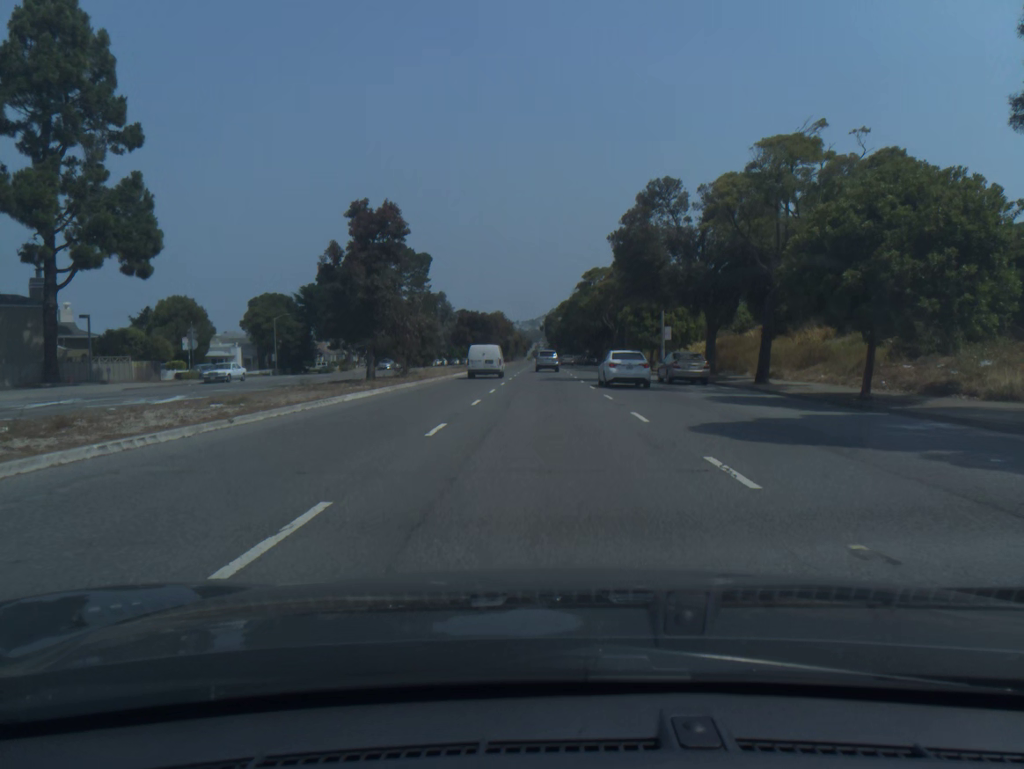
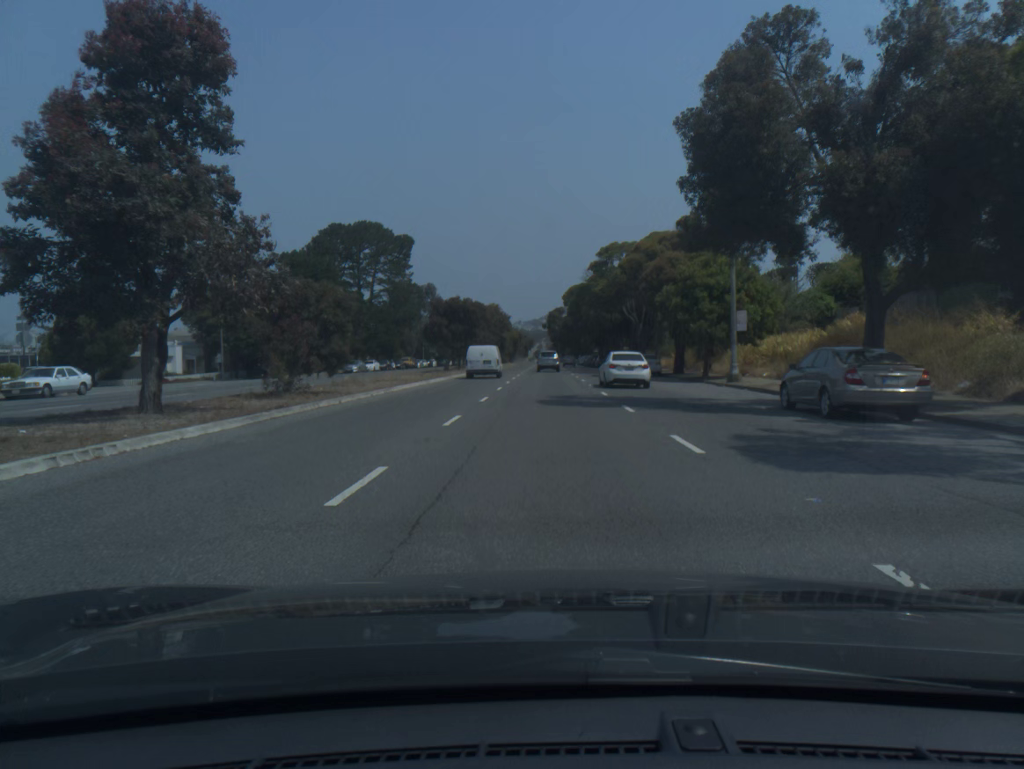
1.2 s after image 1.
(0.0, +19.4) m; 0°
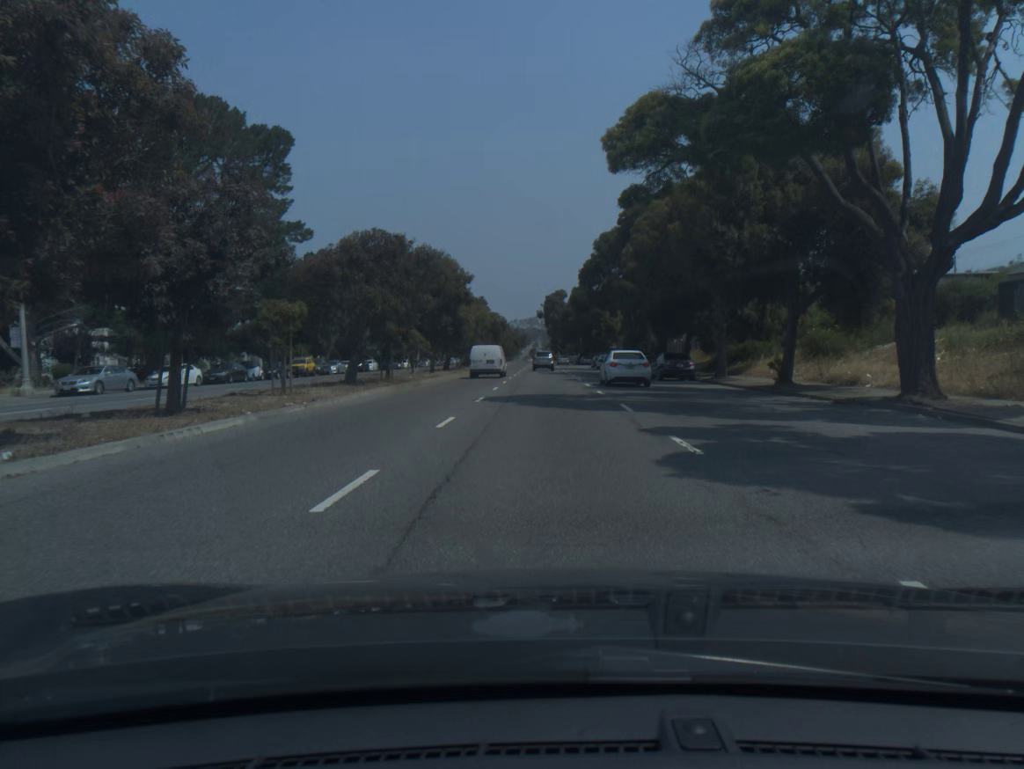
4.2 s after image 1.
(+0.1, +52.0) m; 0°
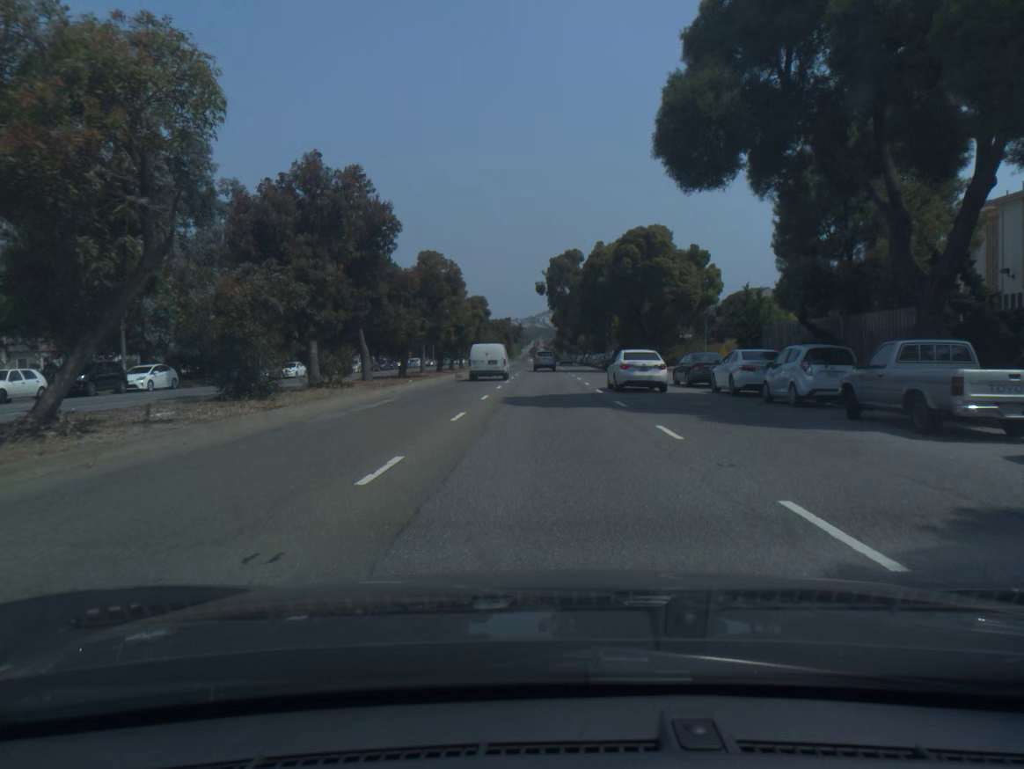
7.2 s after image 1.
(-0.2, +56.7) m; 0°
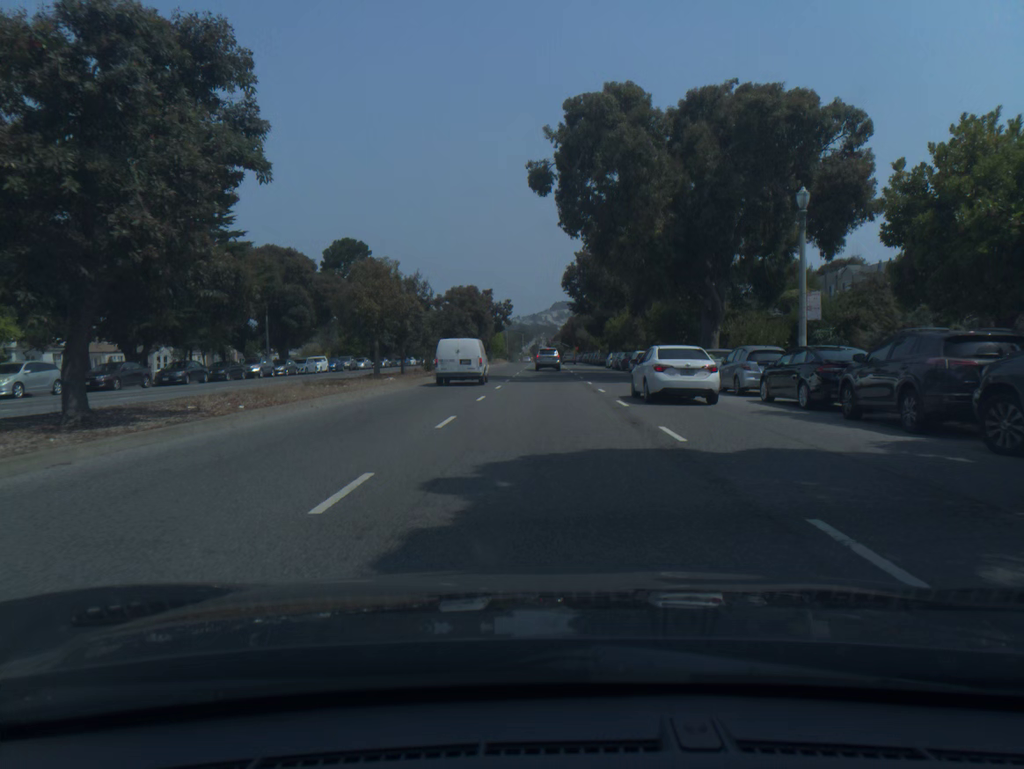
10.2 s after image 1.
(-0.1, +59.6) m; 0°
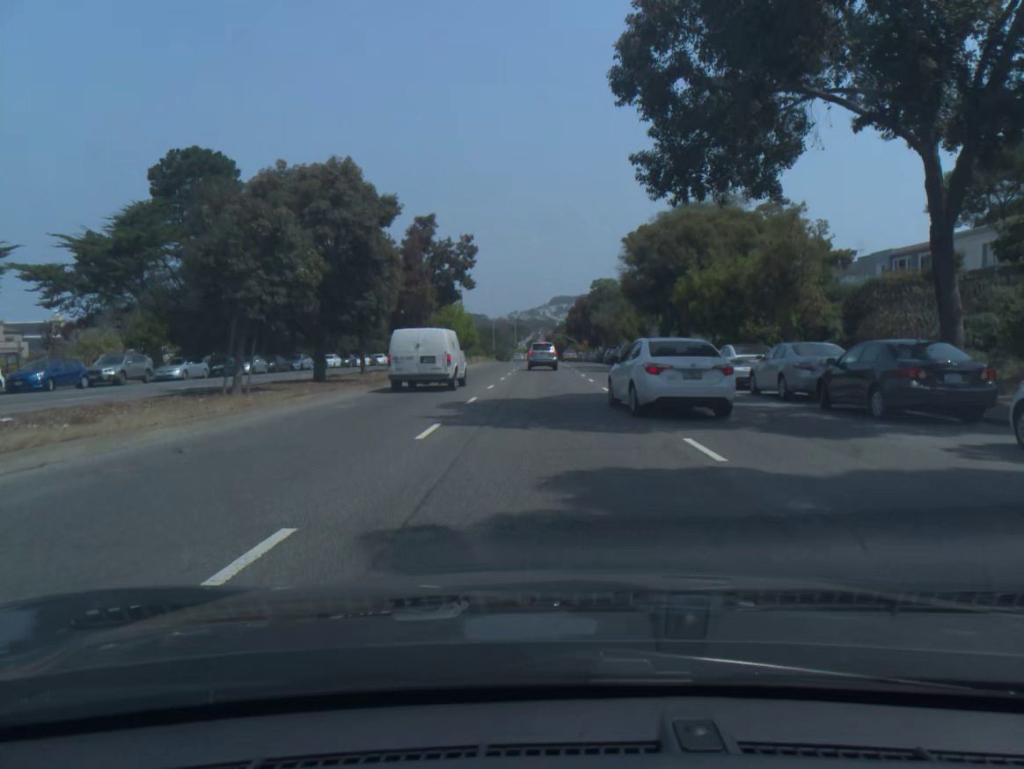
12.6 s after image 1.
(+0.1, +46.2) m; 0°
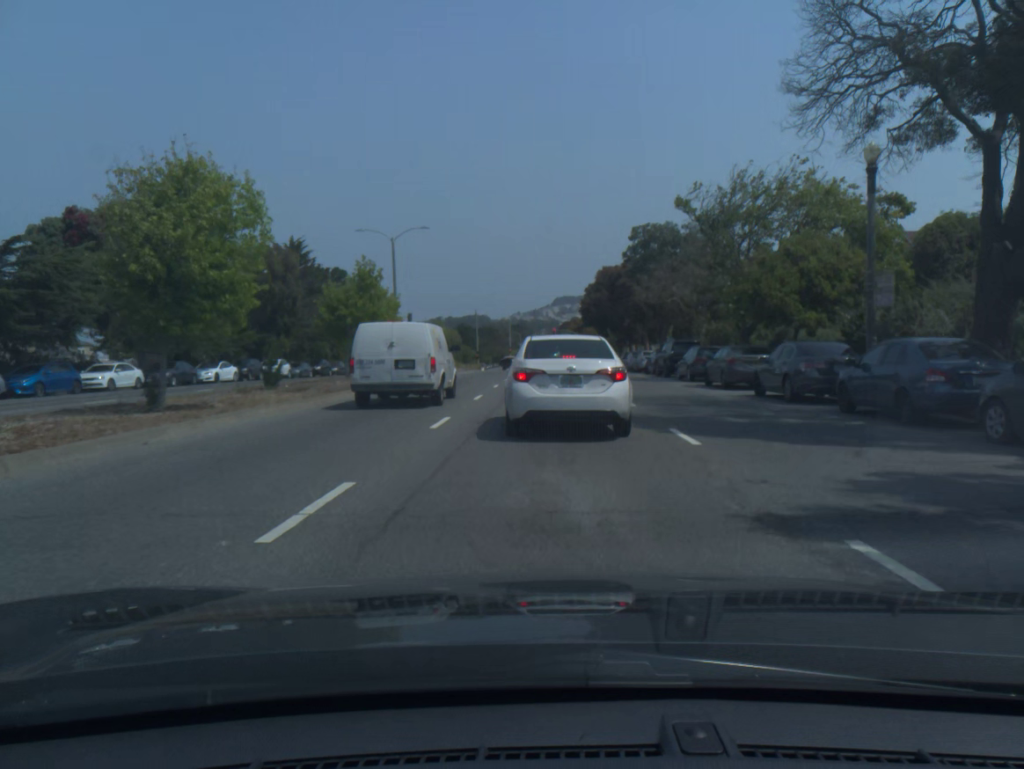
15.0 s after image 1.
(+0.1, +42.0) m; 0°
